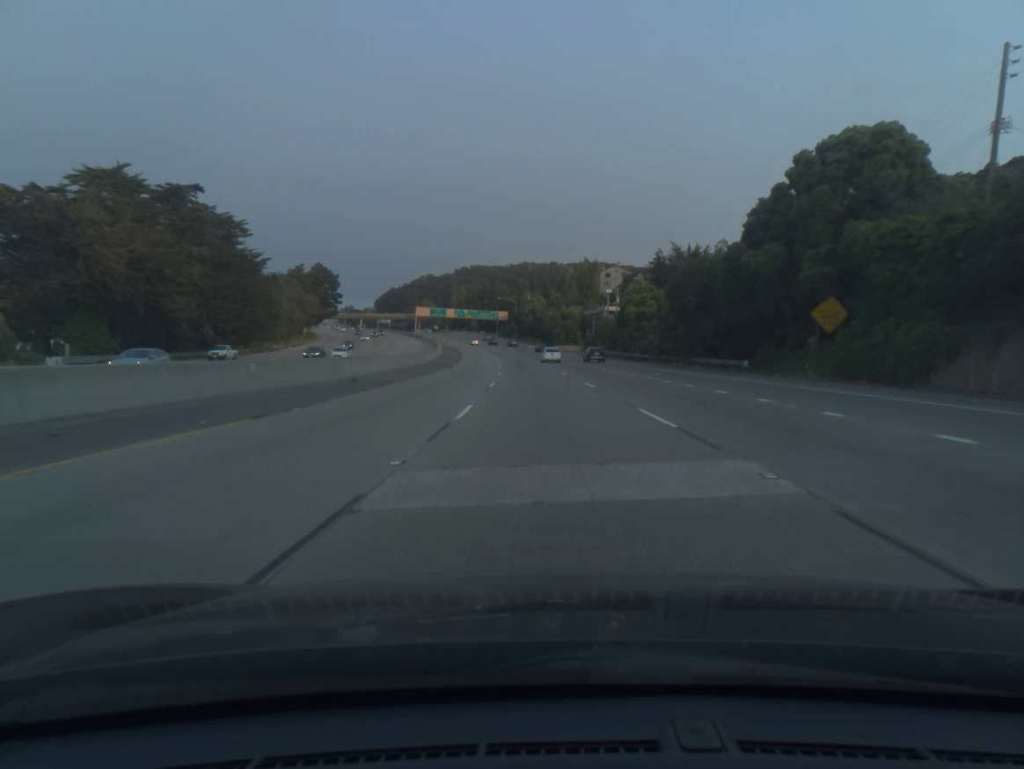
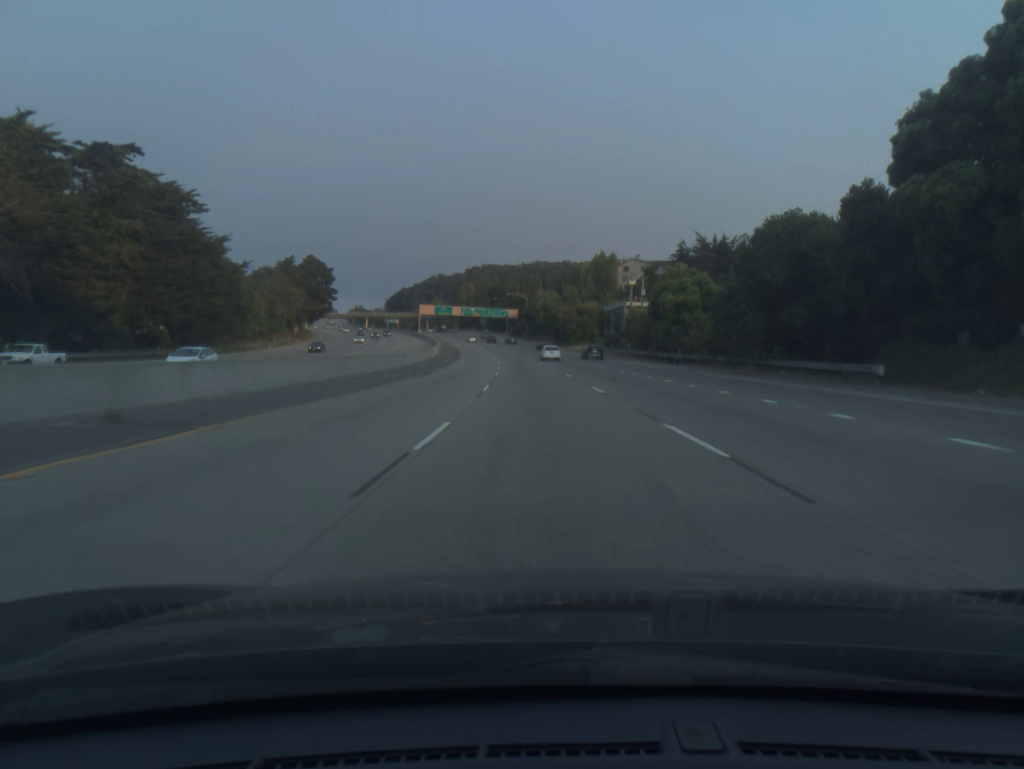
(-0.1, +18.3) m; -1°
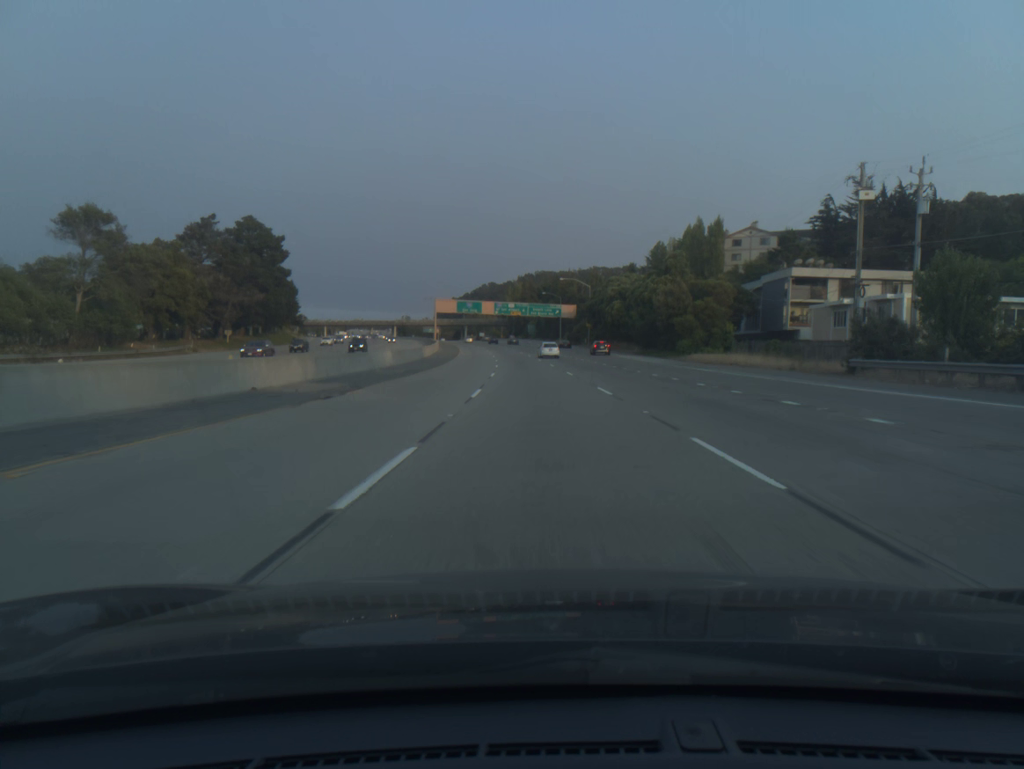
(-2.7, +73.2) m; -4°
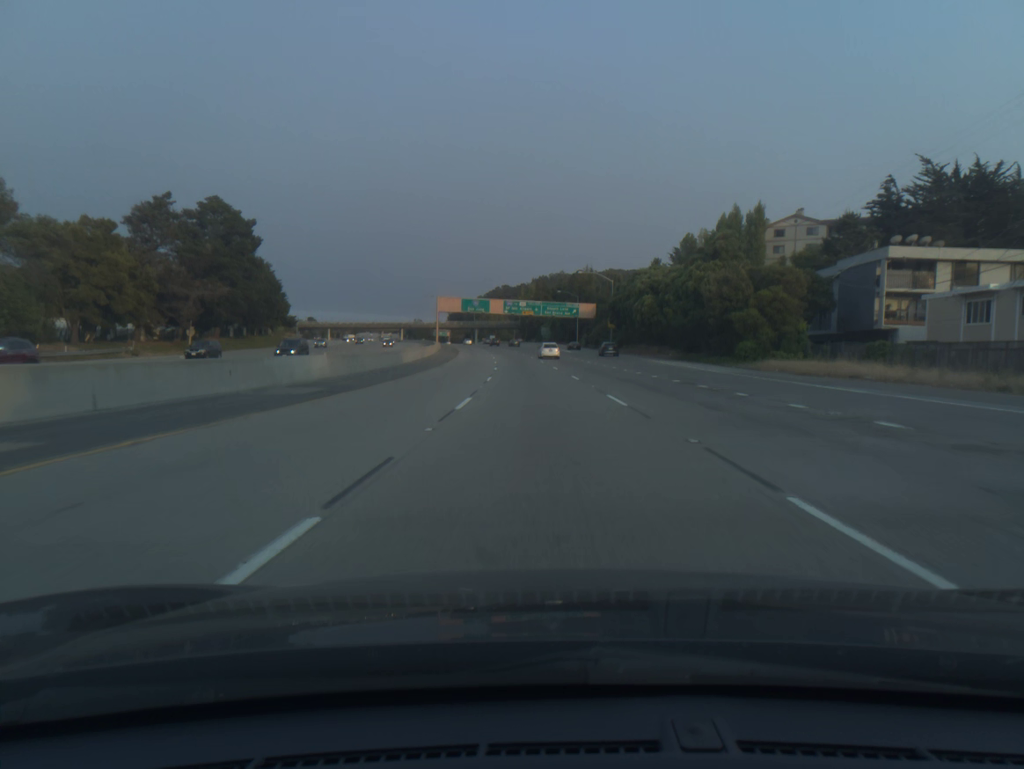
(-0.2, +18.3) m; -1°
